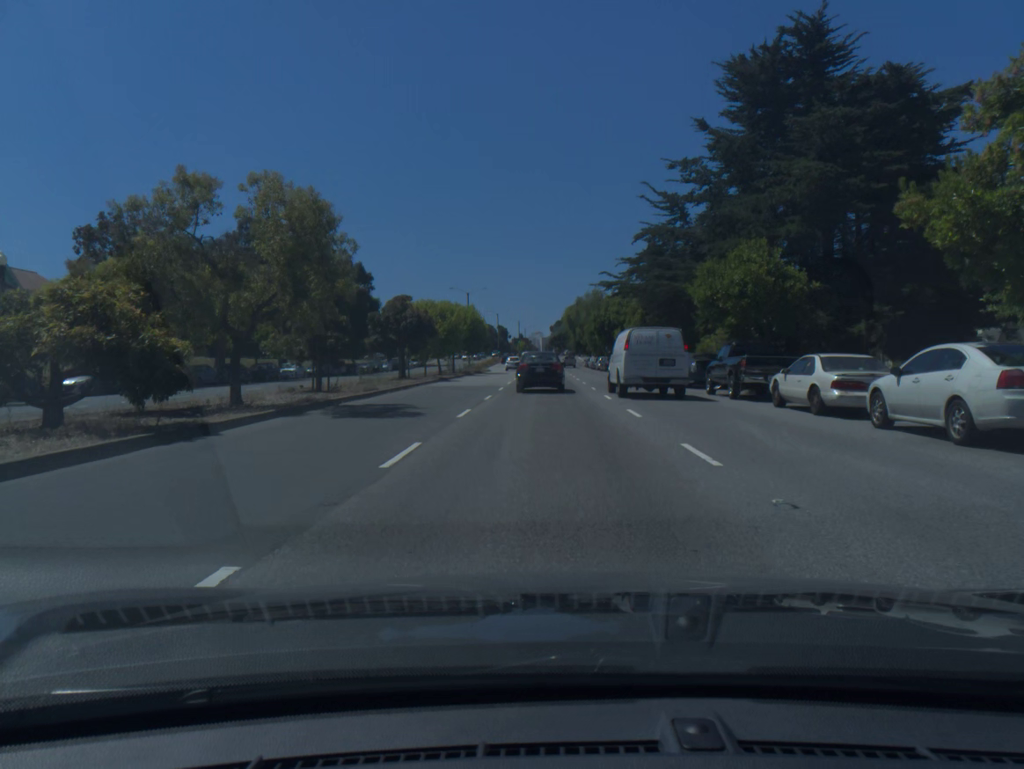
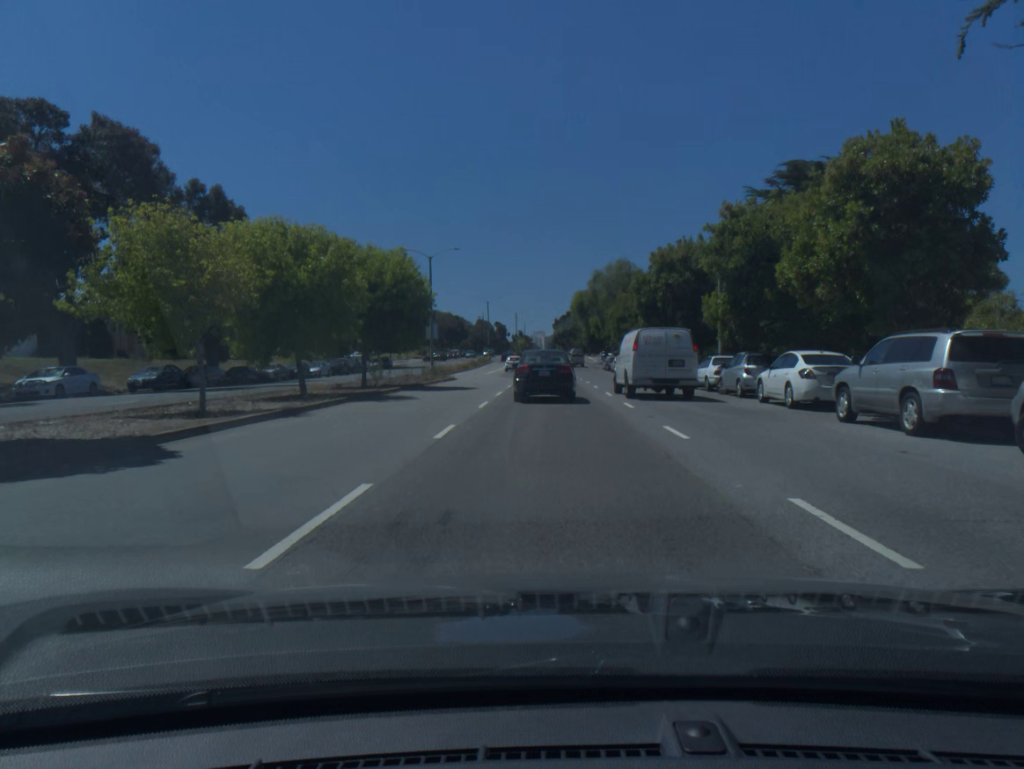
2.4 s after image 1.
(0.0, +33.5) m; 0°
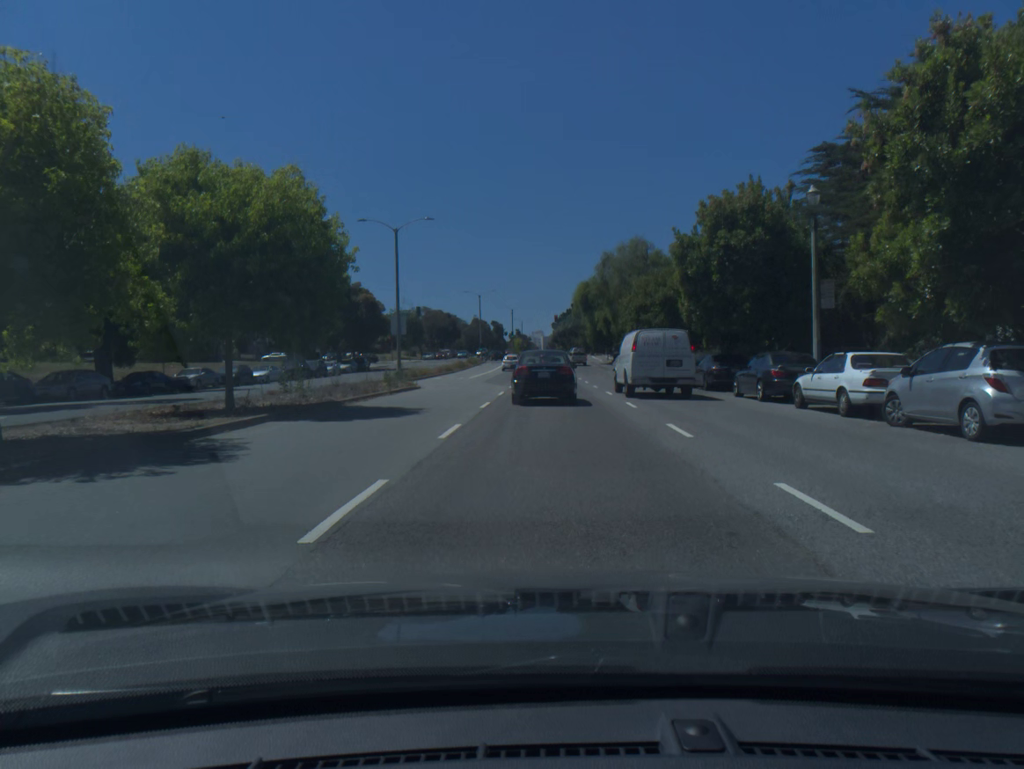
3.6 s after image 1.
(0.0, +14.0) m; 0°
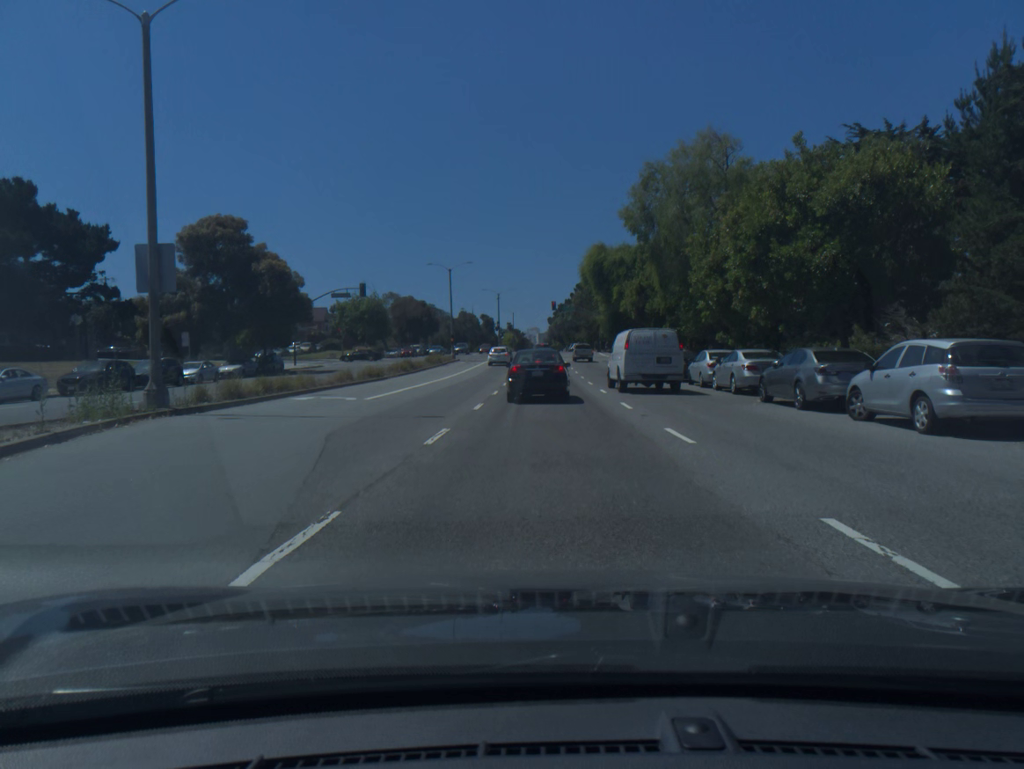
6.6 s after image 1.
(+0.2, +29.8) m; 0°
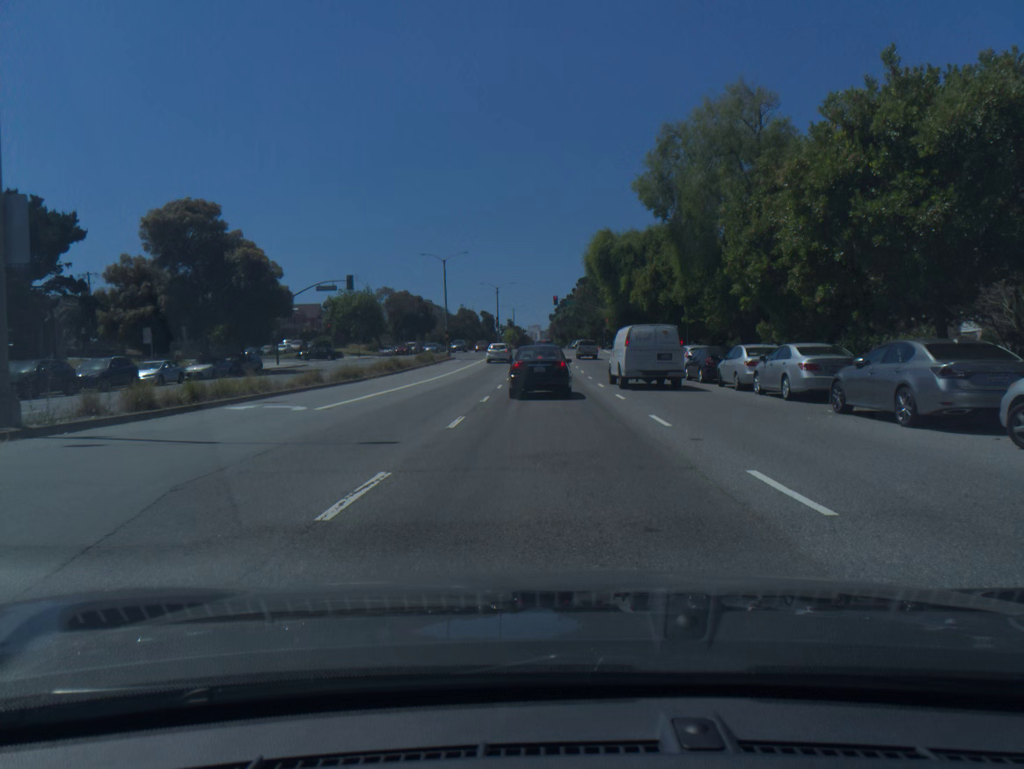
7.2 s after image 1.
(0.0, +5.3) m; 0°
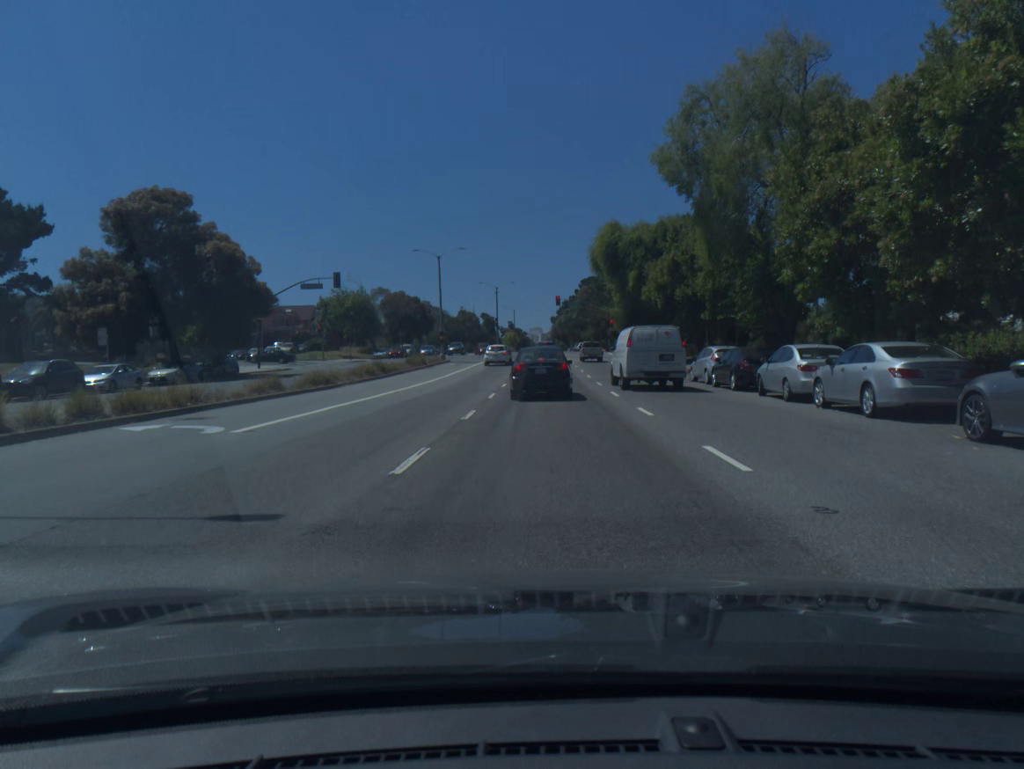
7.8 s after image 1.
(0.0, +5.0) m; 0°
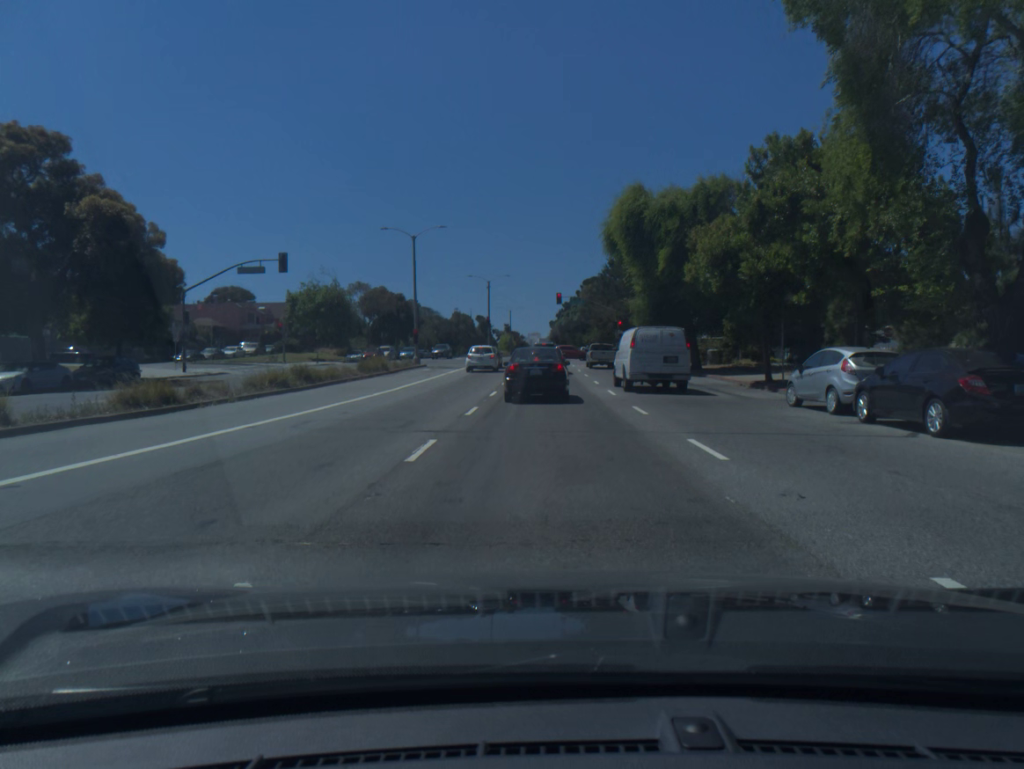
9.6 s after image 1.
(0.0, +13.5) m; 0°
